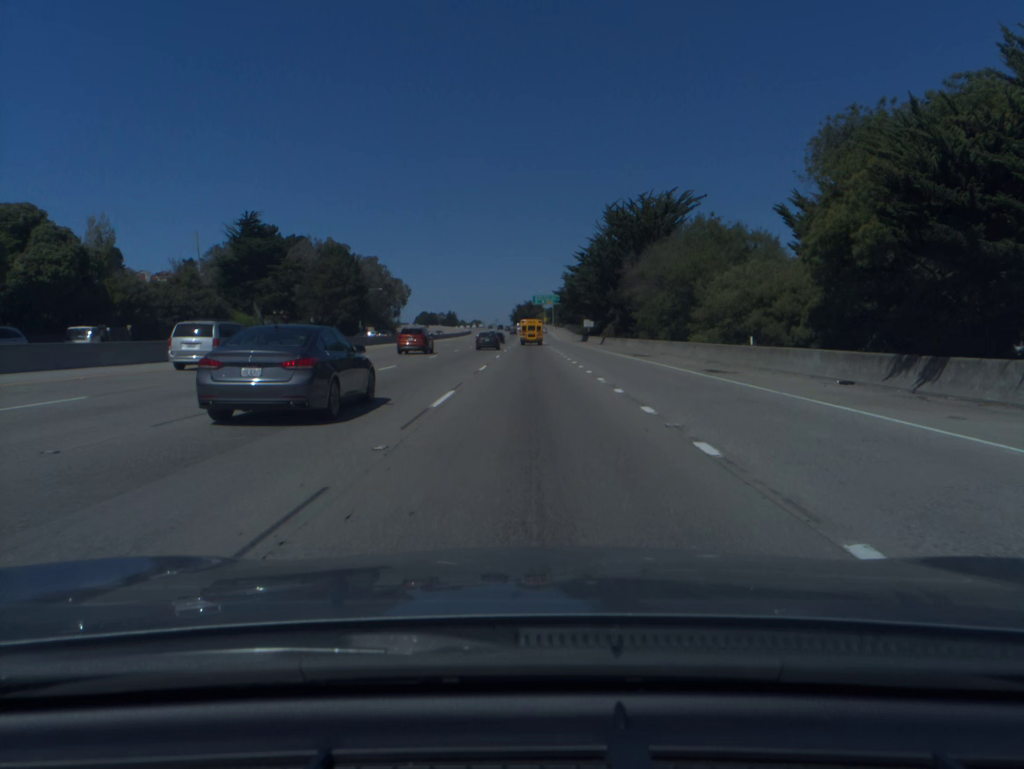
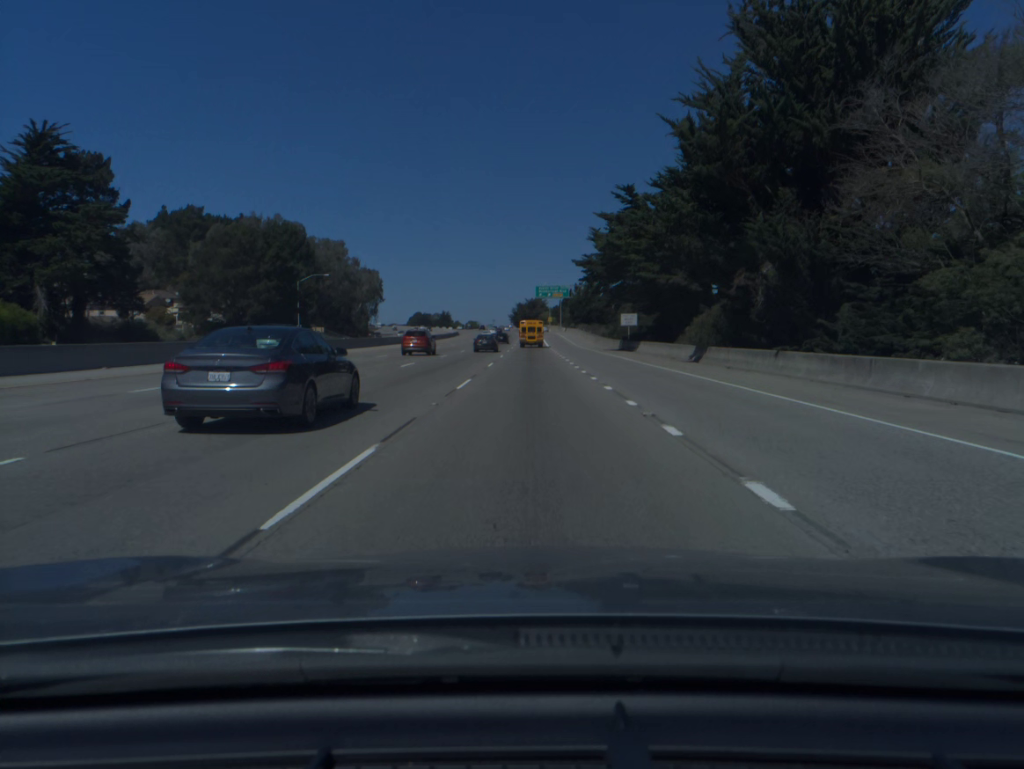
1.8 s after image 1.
(0.0, +52.7) m; 0°
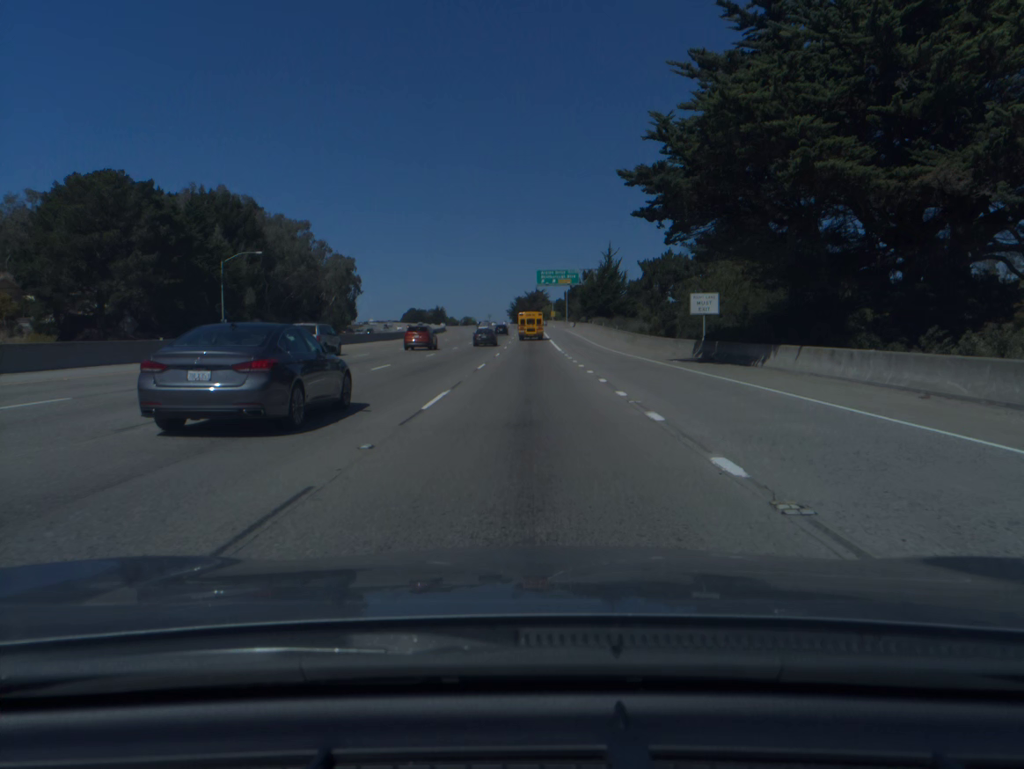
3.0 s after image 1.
(0.0, +35.3) m; 0°
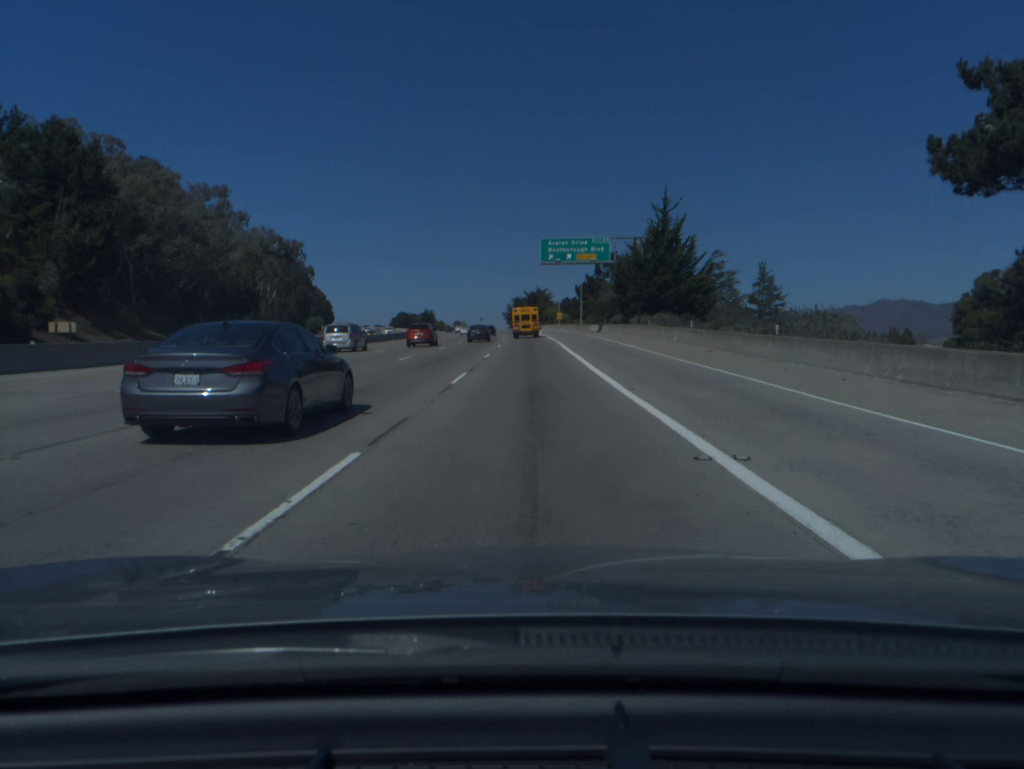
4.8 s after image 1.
(-0.1, +52.8) m; 0°
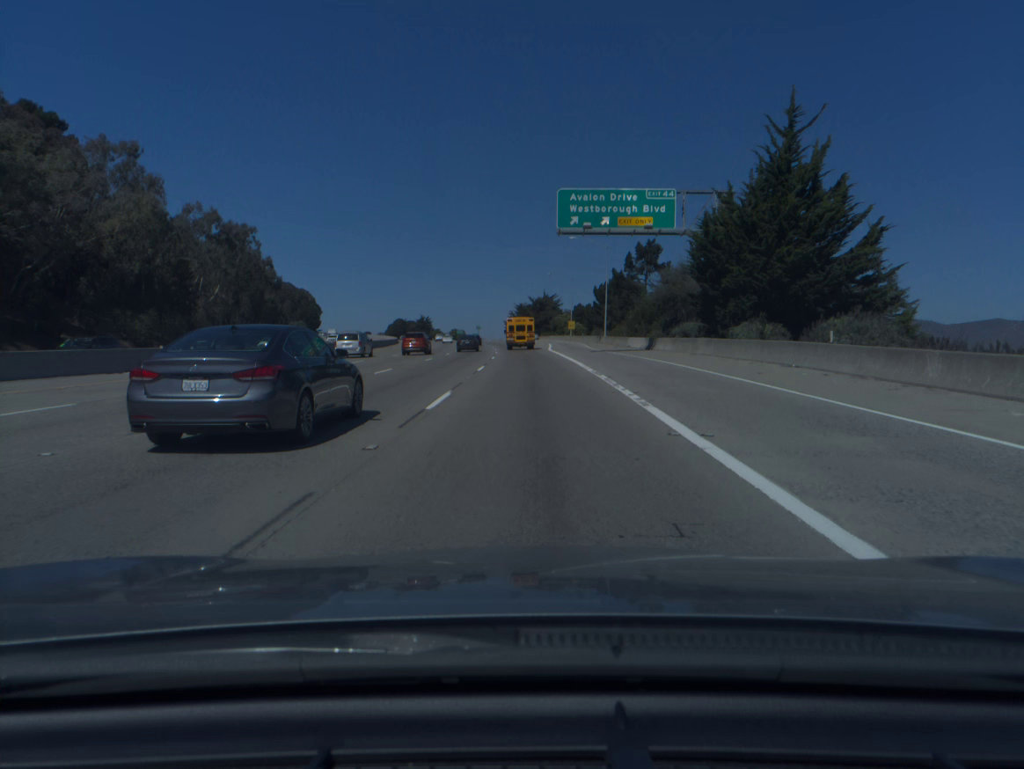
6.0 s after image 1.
(-0.1, +34.8) m; 0°
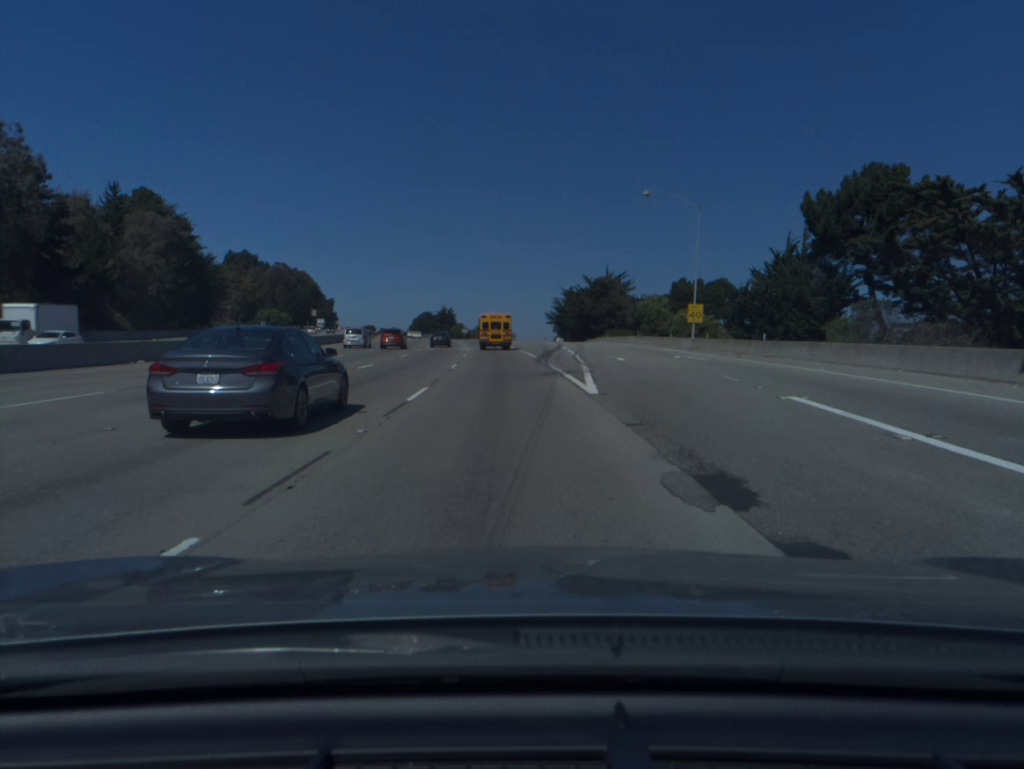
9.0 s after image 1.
(-1.6, +85.5) m; -3°
